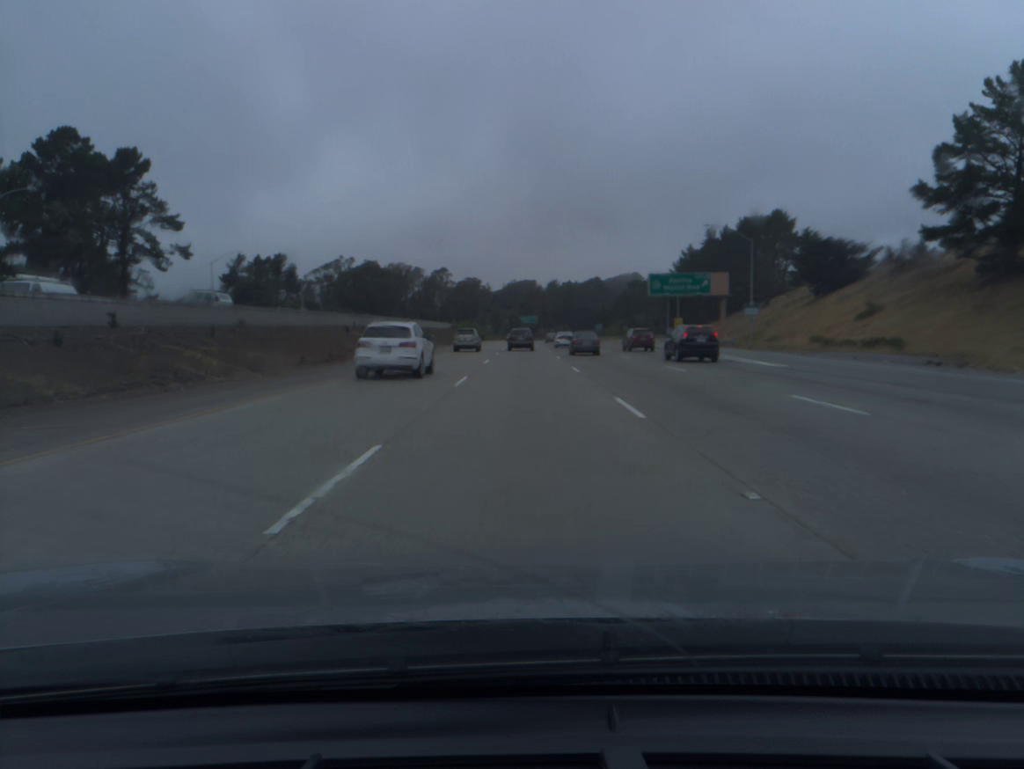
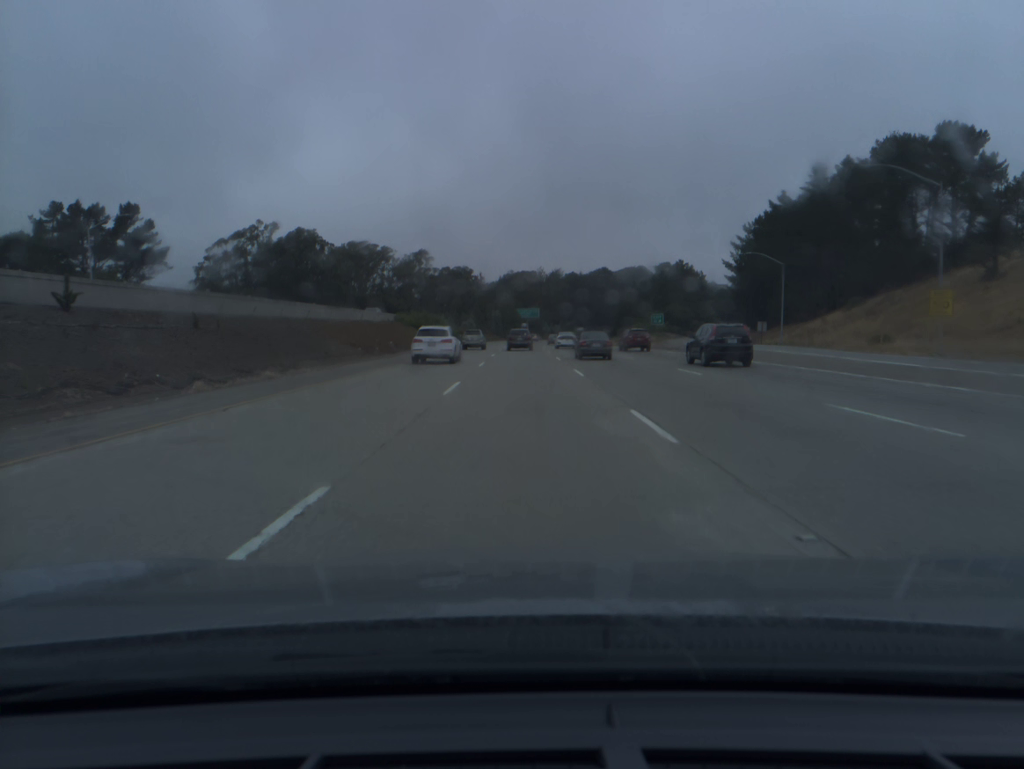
(+0.1, +75.9) m; 0°
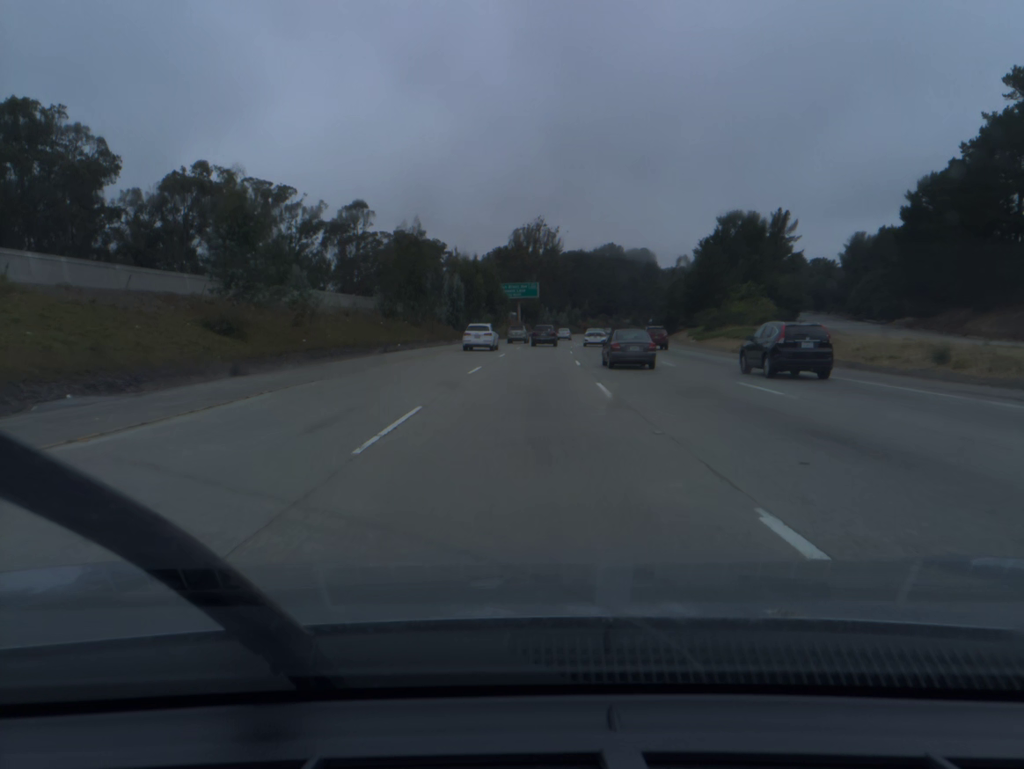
(+0.2, +95.3) m; +1°
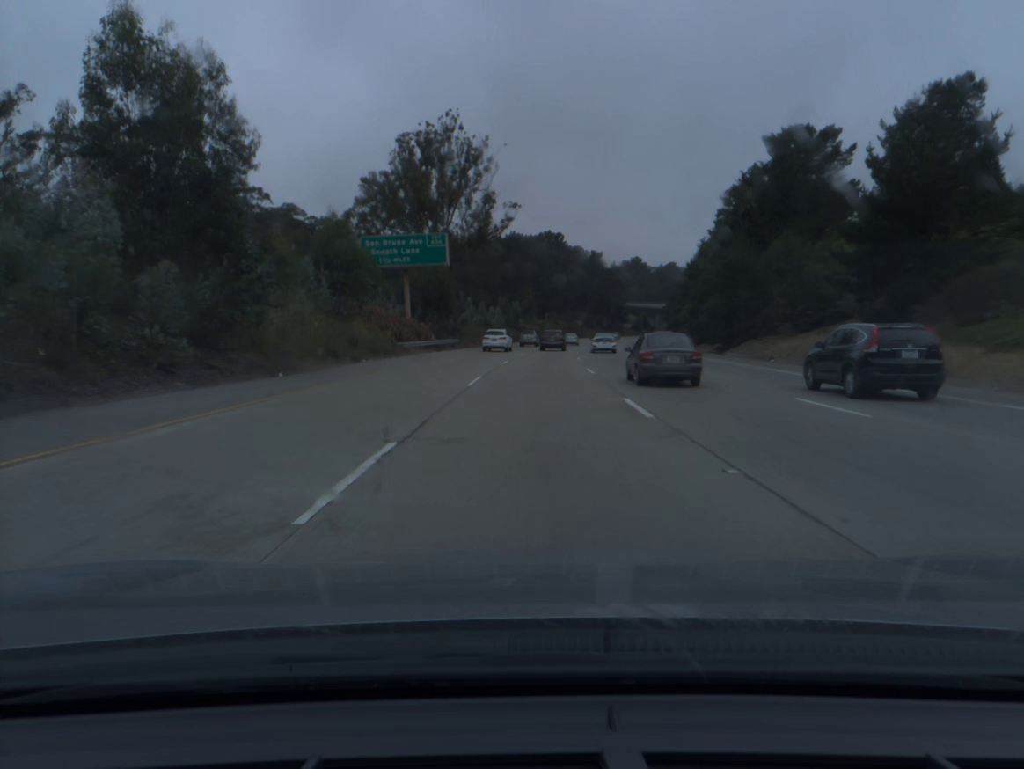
(+2.9, +76.5) m; +5°
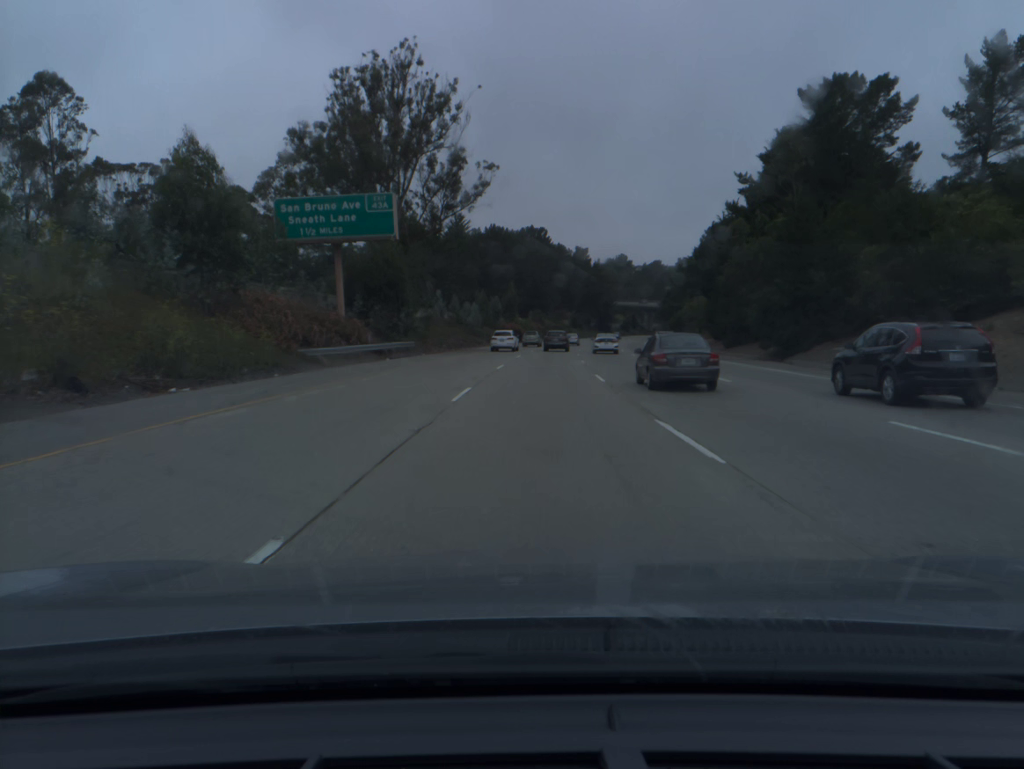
(+0.2, +19.2) m; +1°
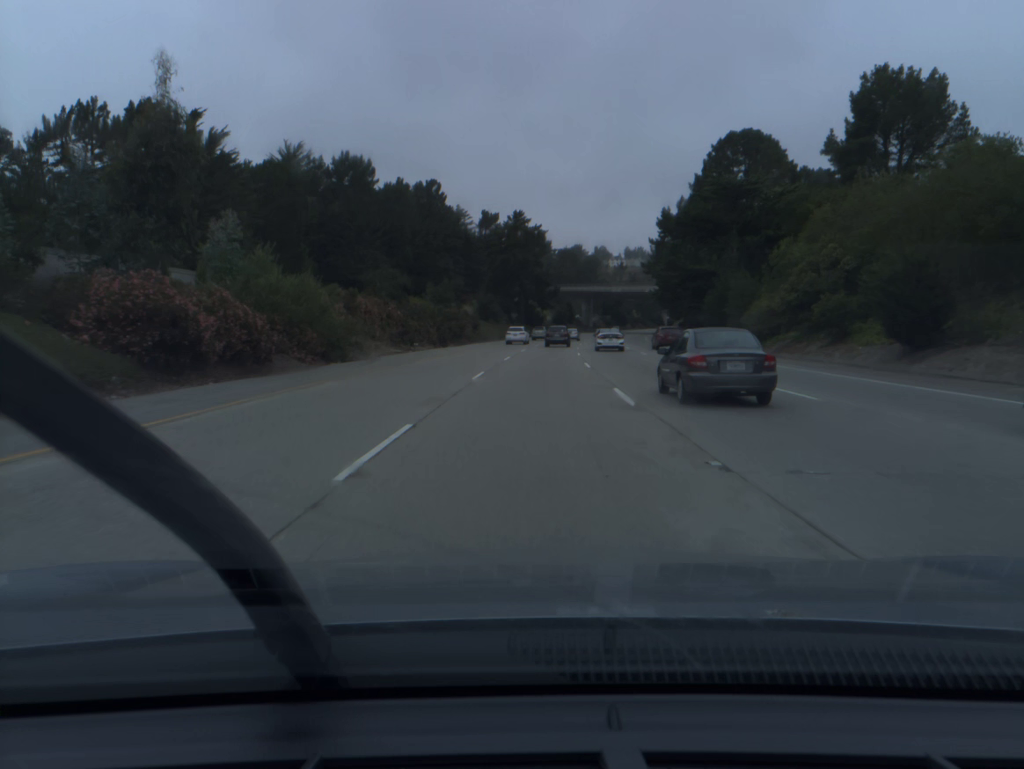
(+5.7, +96.1) m; +7°
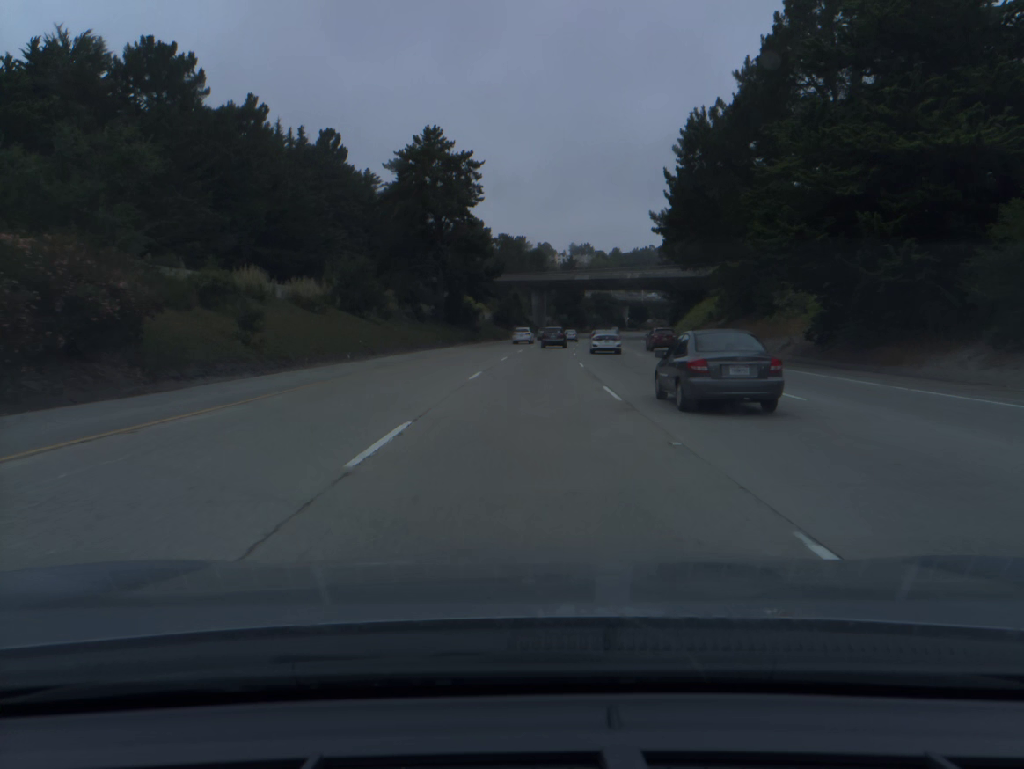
(+2.3, +57.4) m; +4°
